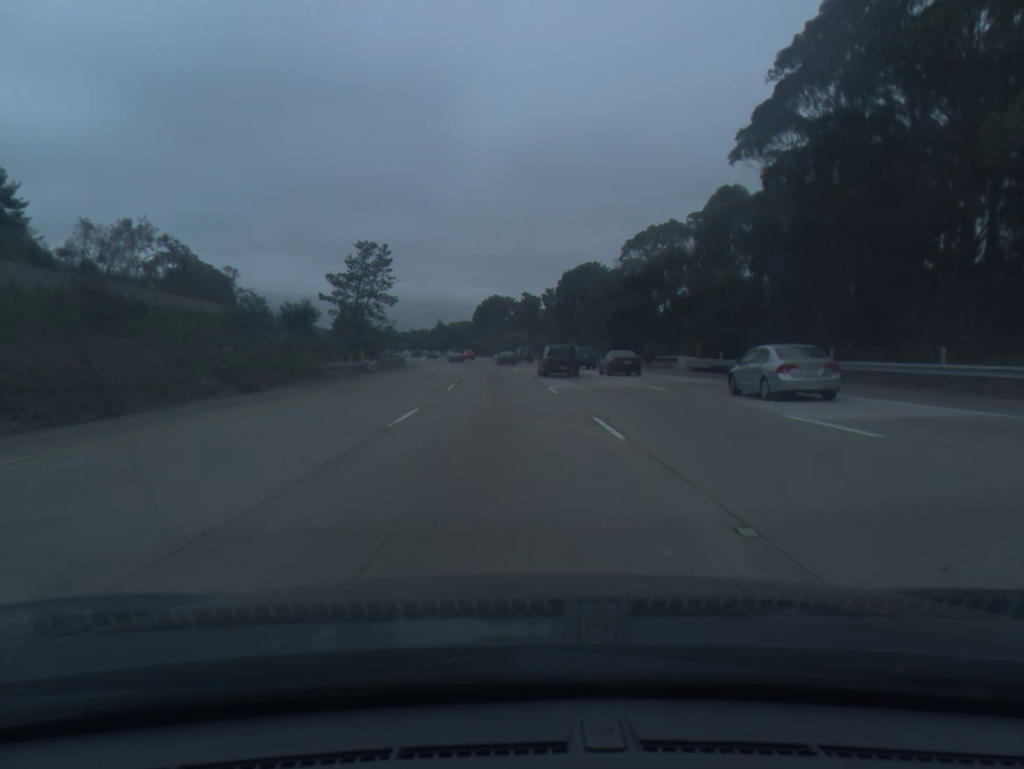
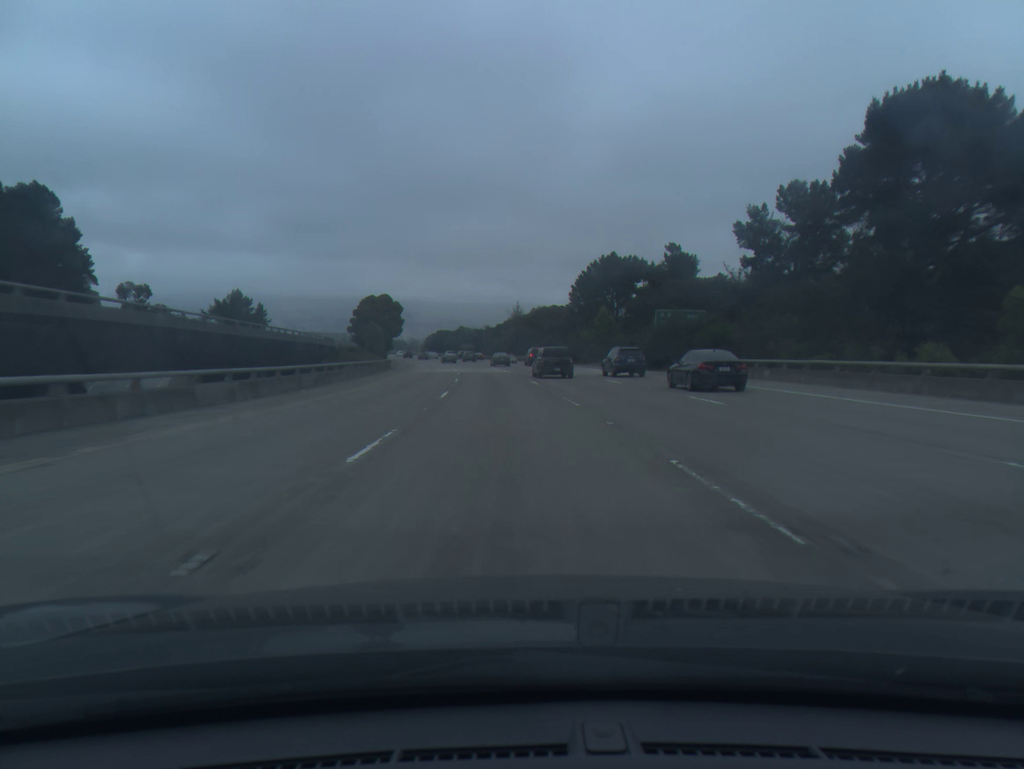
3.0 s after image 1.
(-6.1, +93.3) m; -7°
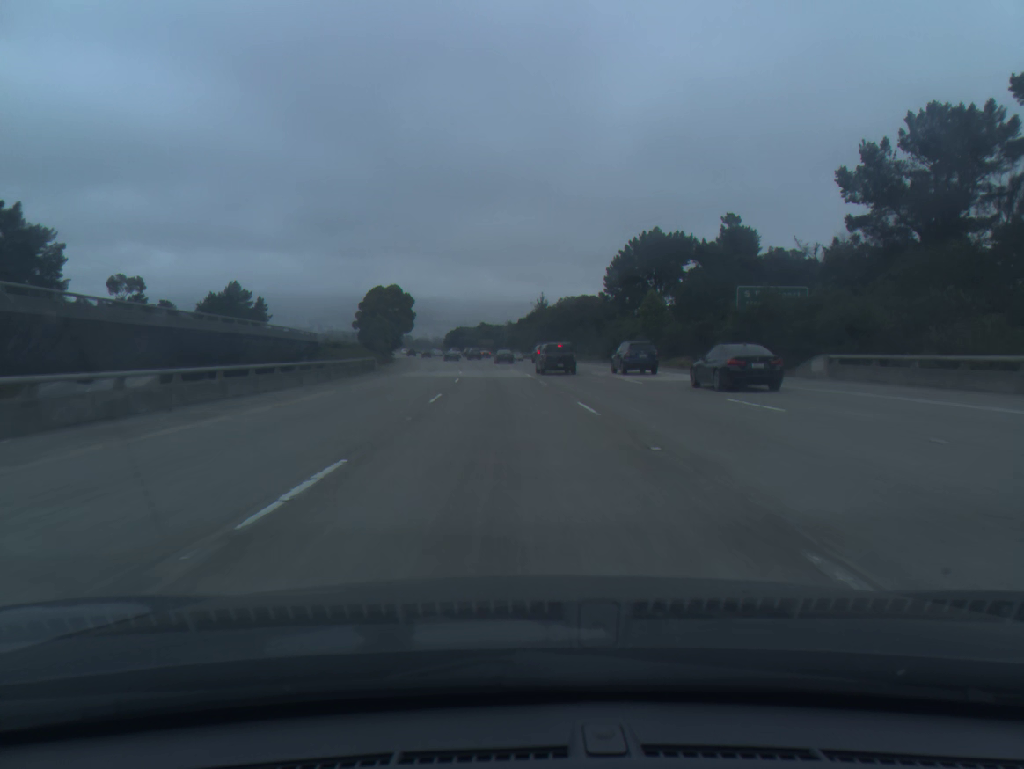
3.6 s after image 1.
(-0.3, +18.7) m; -2°
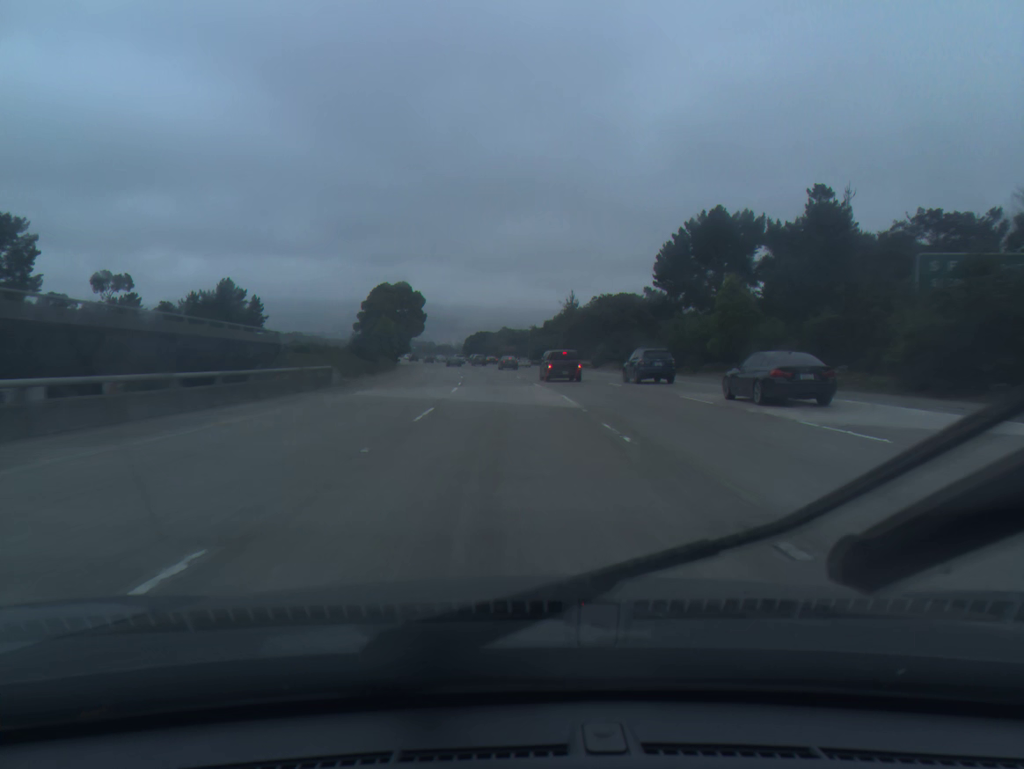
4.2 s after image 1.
(-0.3, +18.7) m; -2°
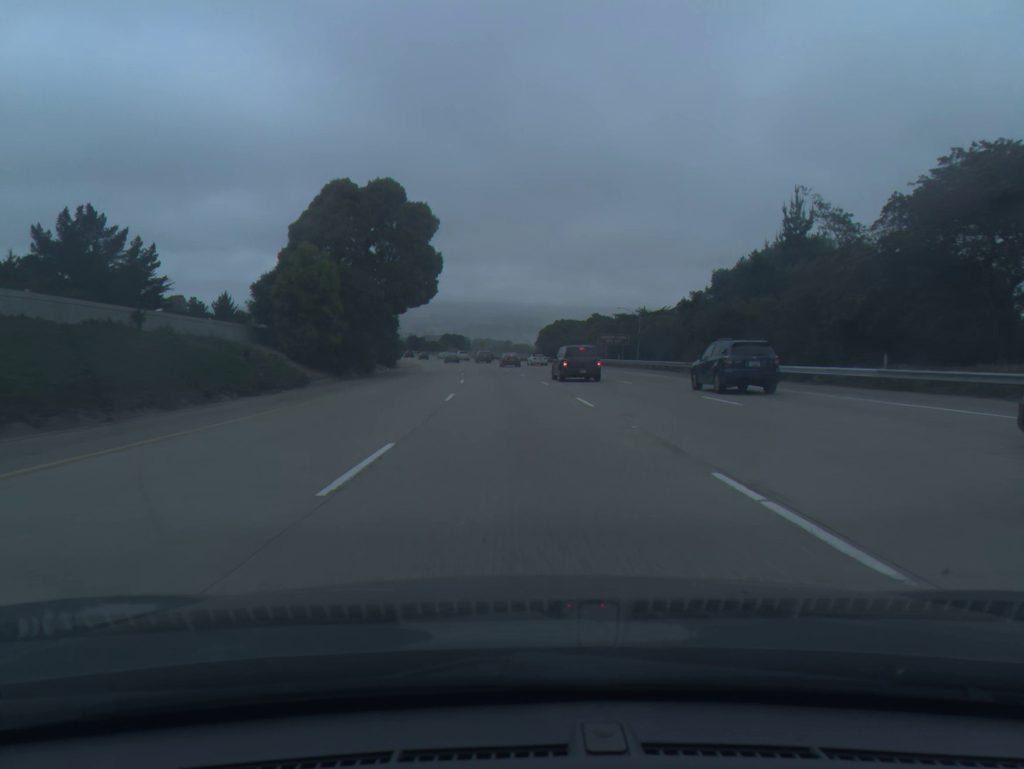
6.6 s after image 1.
(-4.3, +74.7) m; -6°
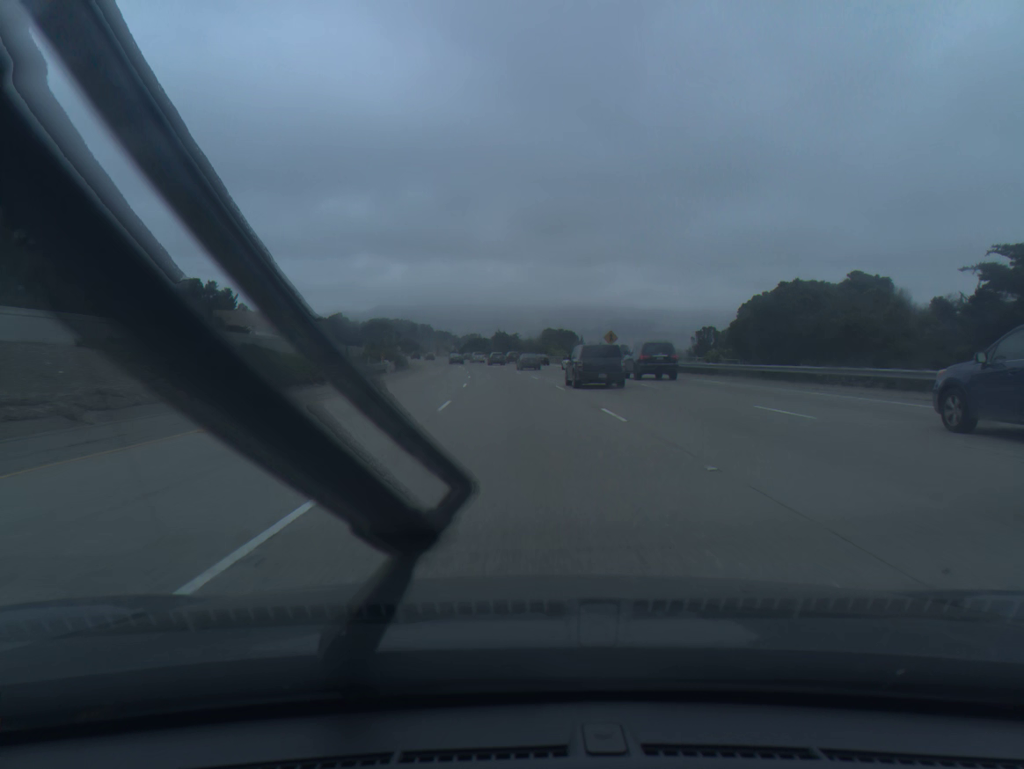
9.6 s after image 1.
(-6.0, +91.7) m; -8°
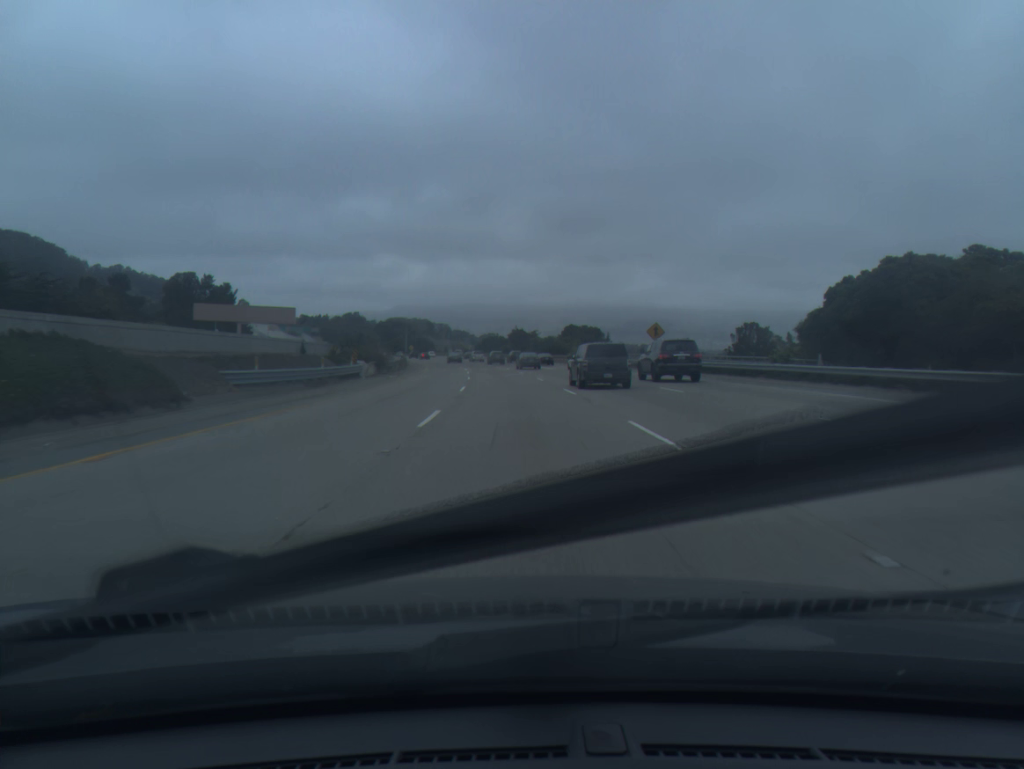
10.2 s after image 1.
(-0.2, +18.2) m; -1°
